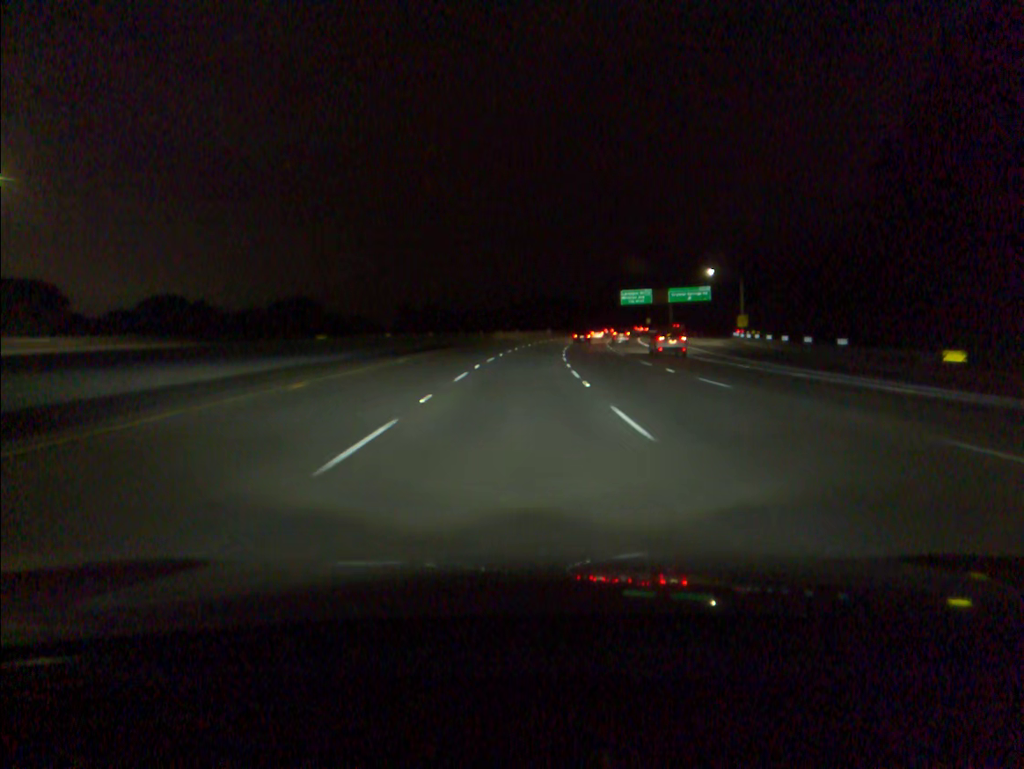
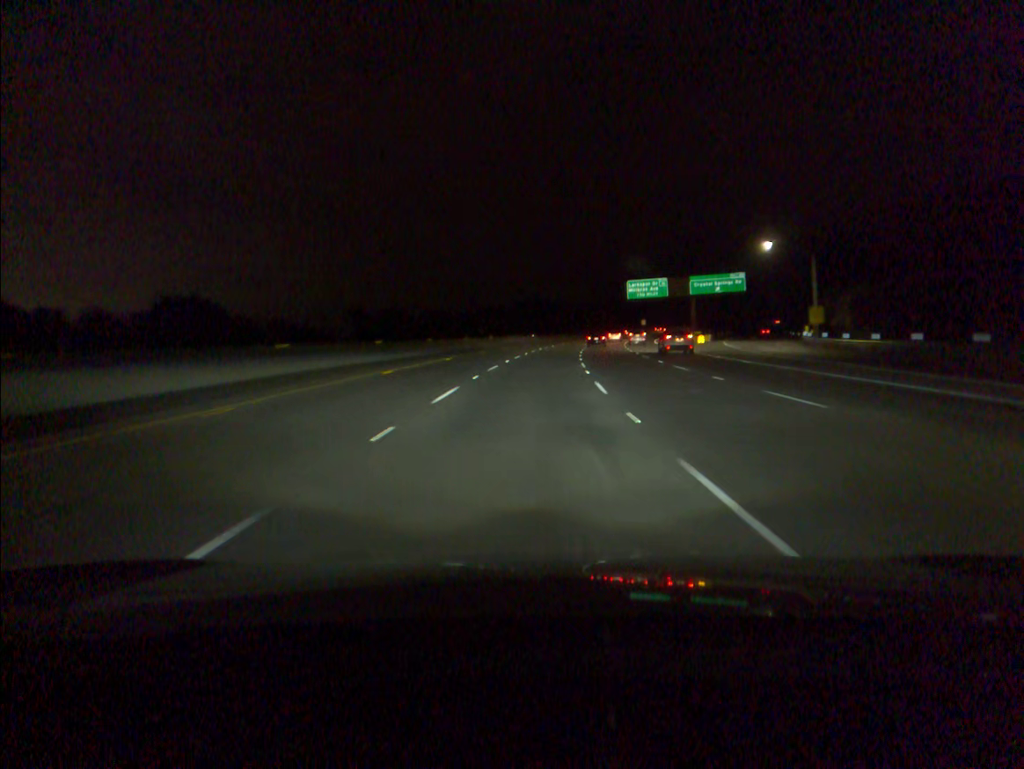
(+0.4, +34.6) m; +2°
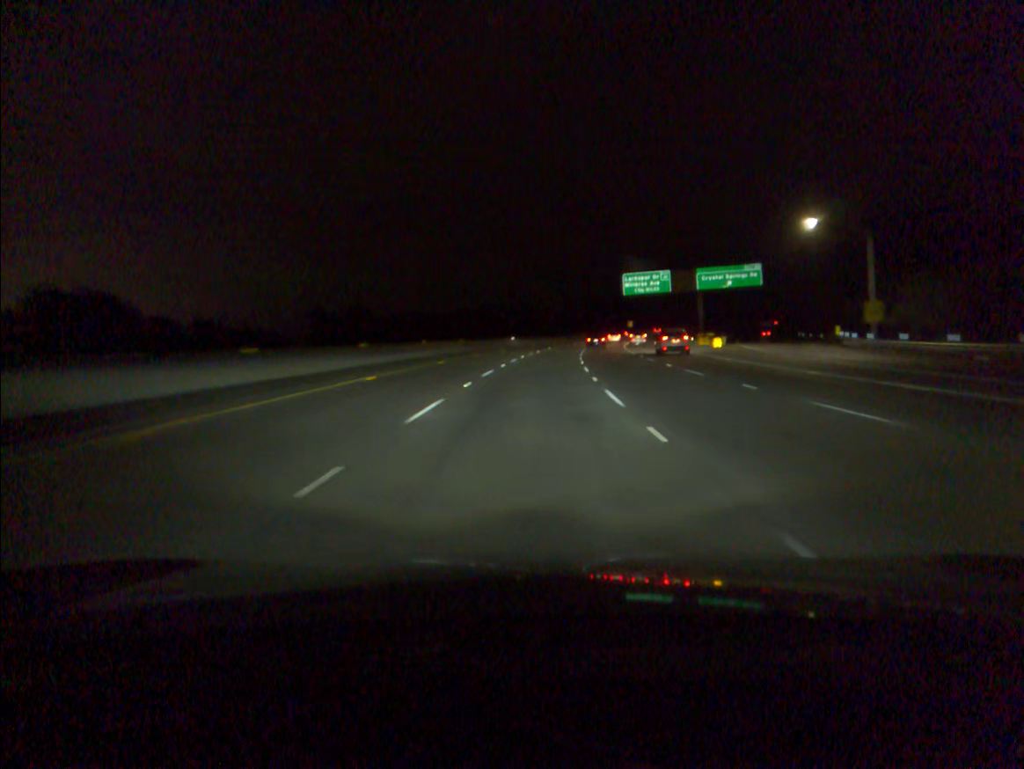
(+0.2, +17.4) m; +1°
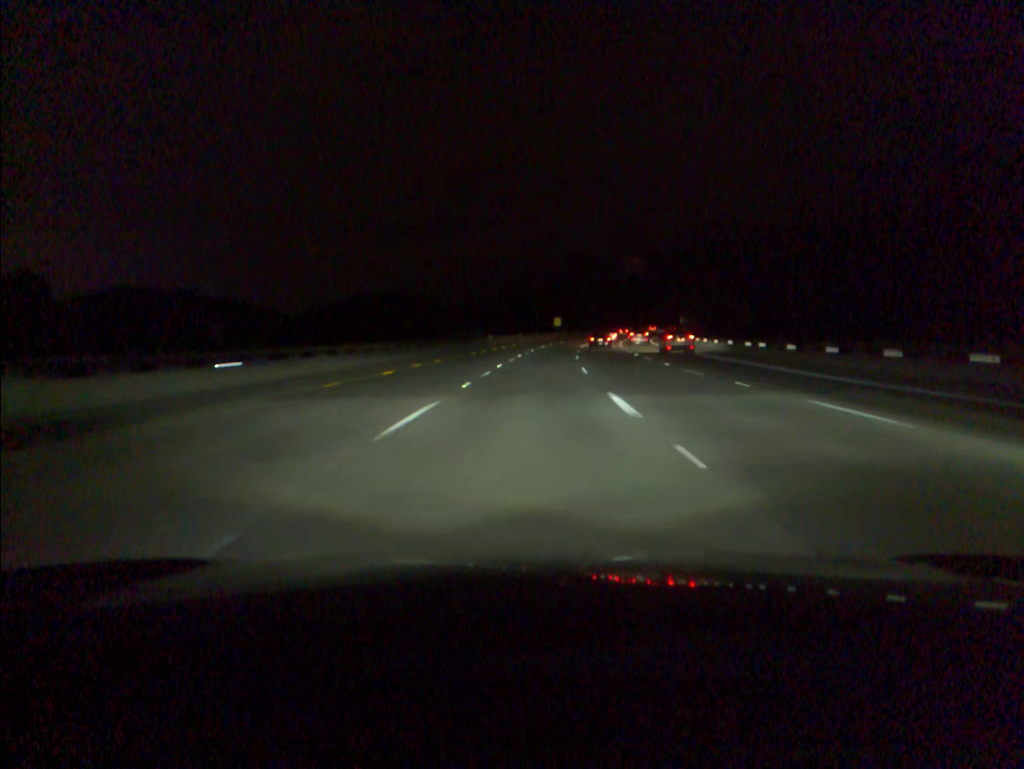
(+5.9, +87.2) m; +8°
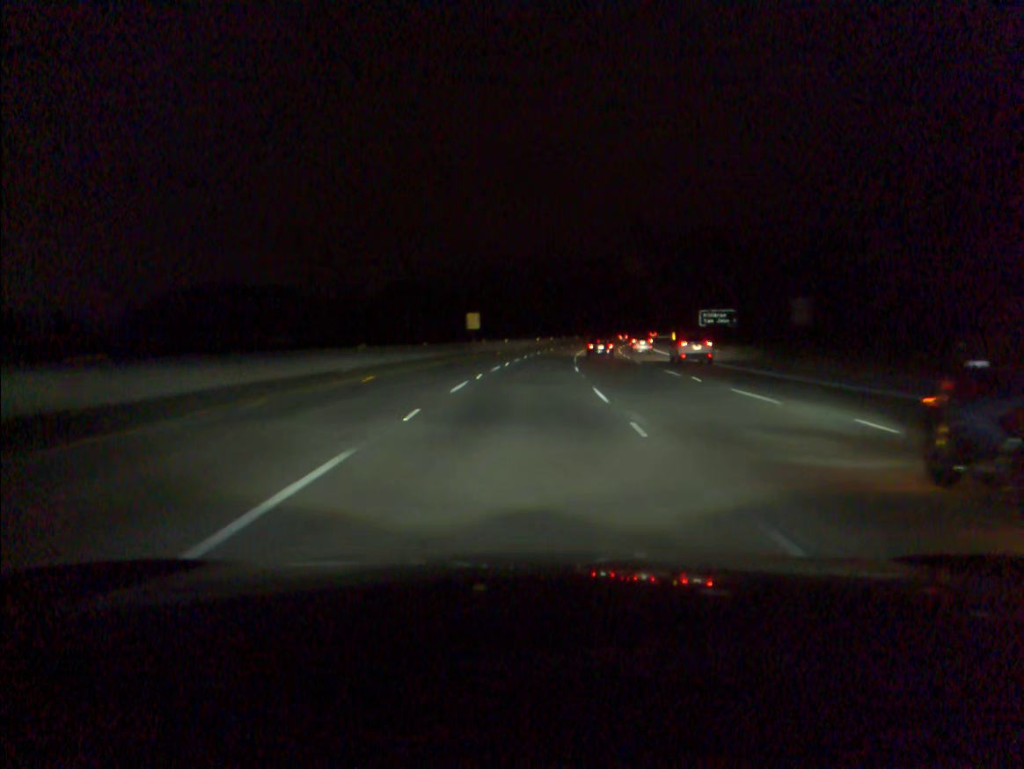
(+3.7, +70.3) m; +6°
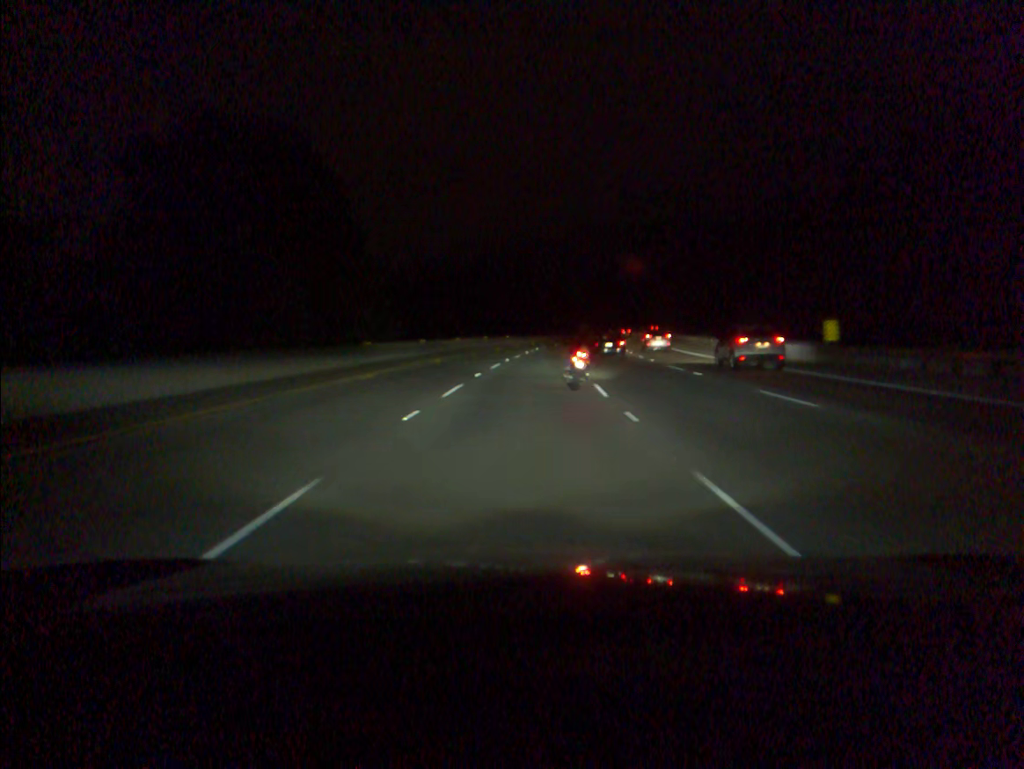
(+5.3, +87.5) m; +7°
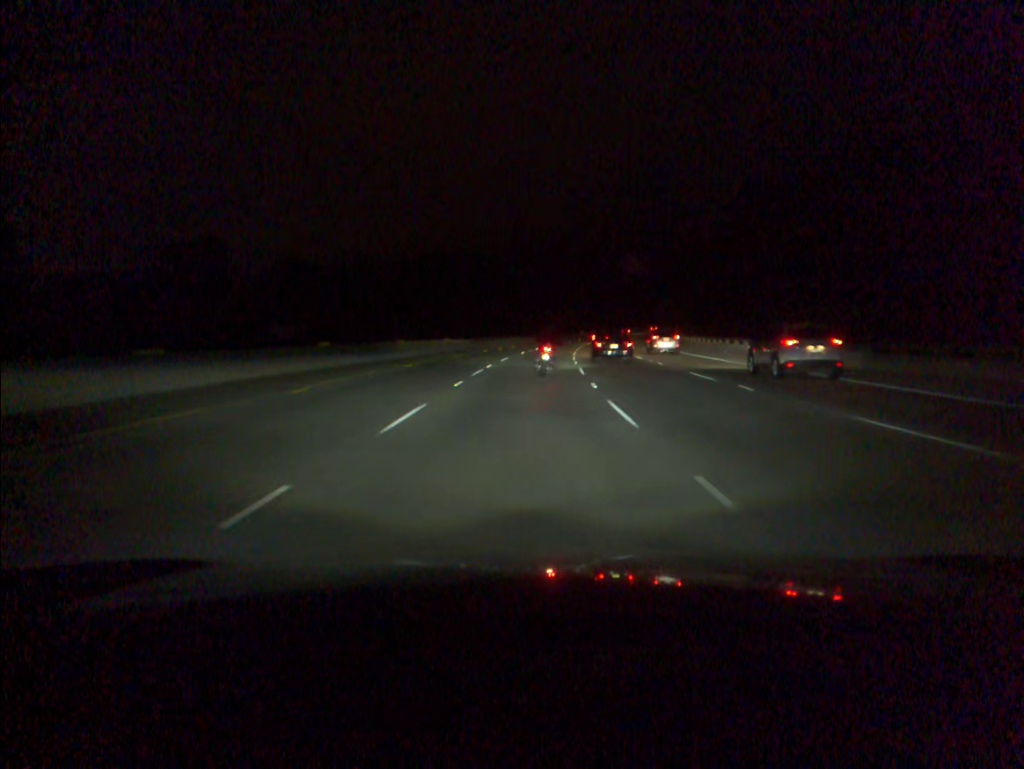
(+0.9, +35.1) m; +3°
